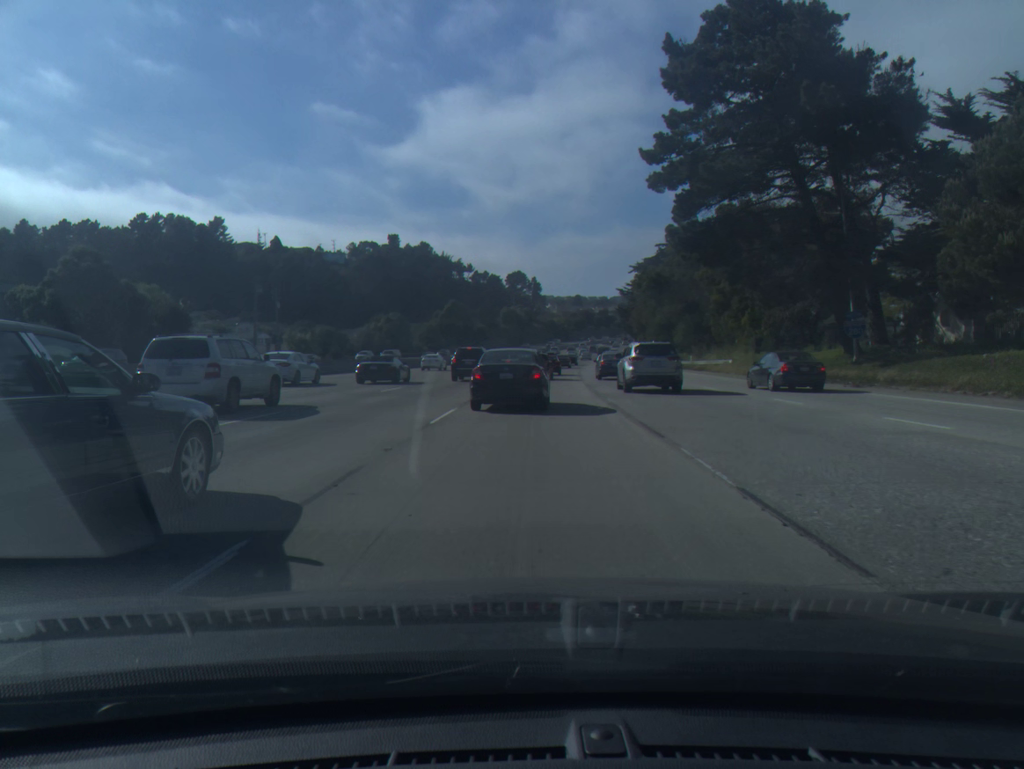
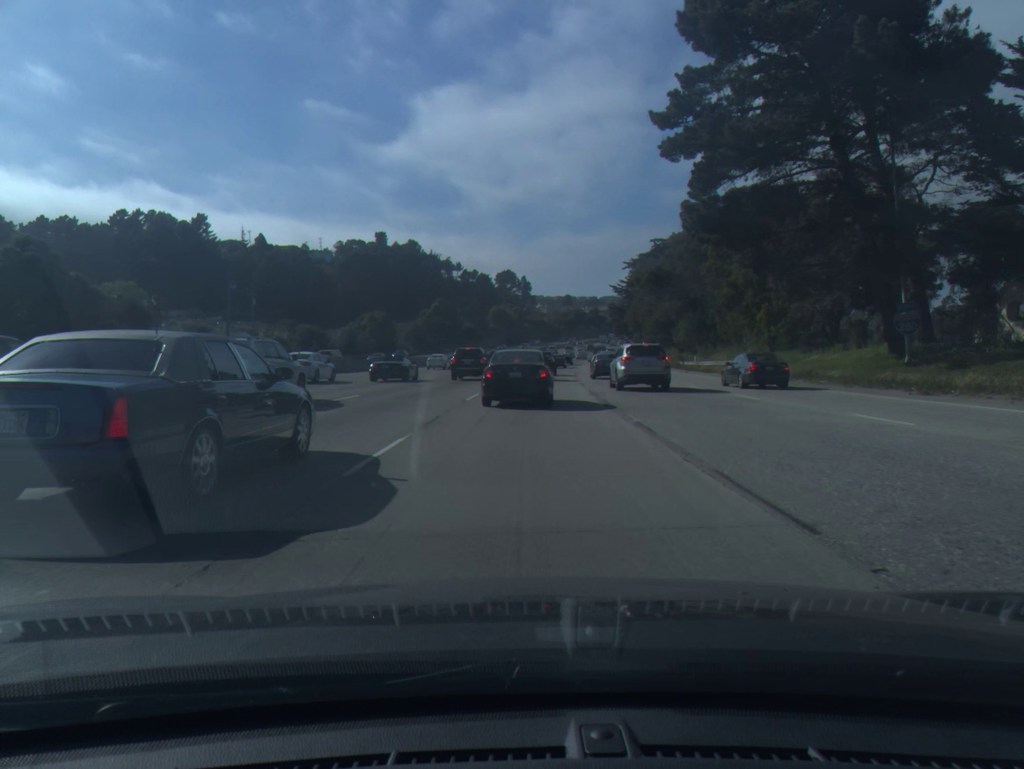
(0.0, +6.4) m; +1°
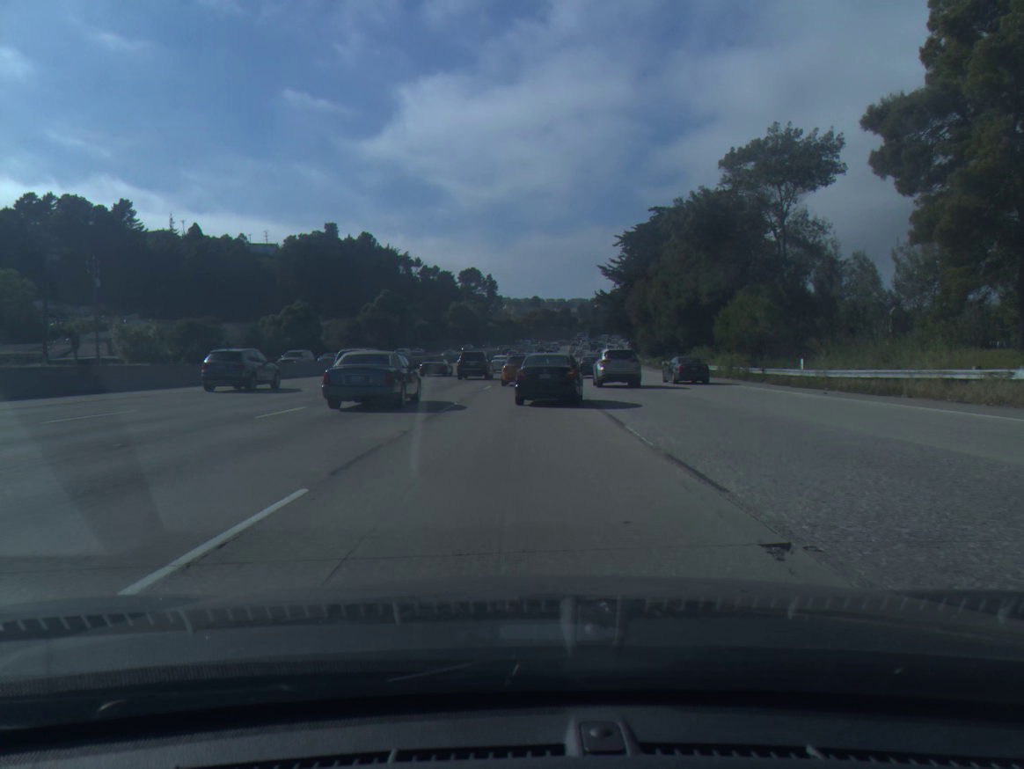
(+0.9, +33.7) m; +3°
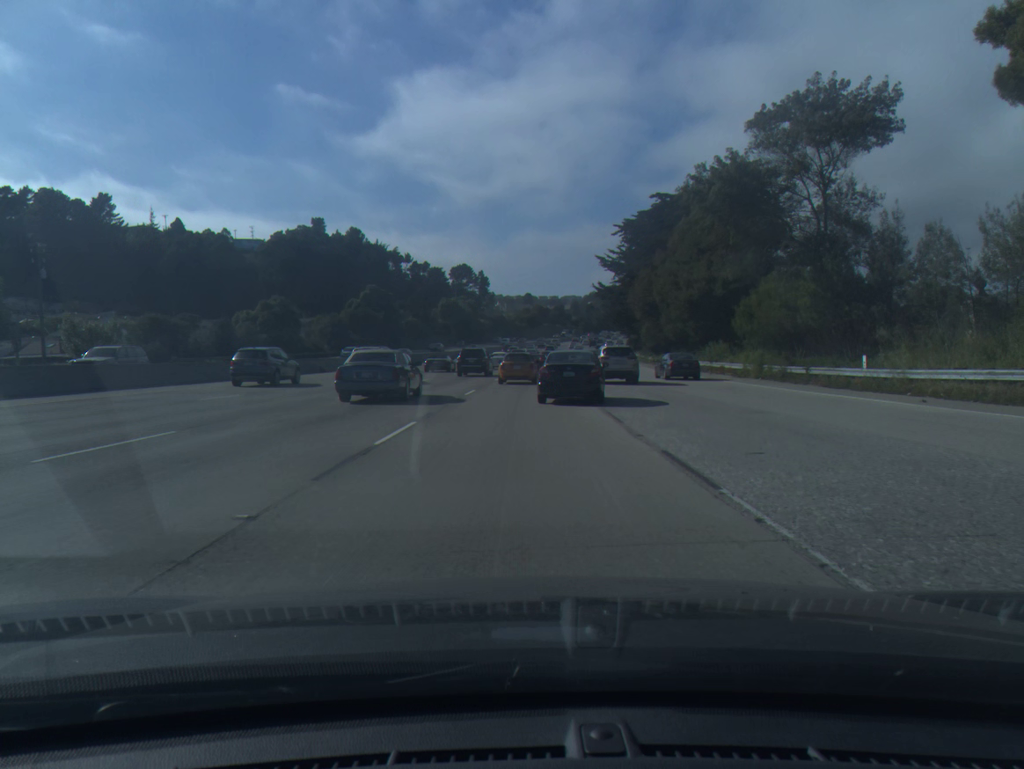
(0.0, +7.3) m; +1°
